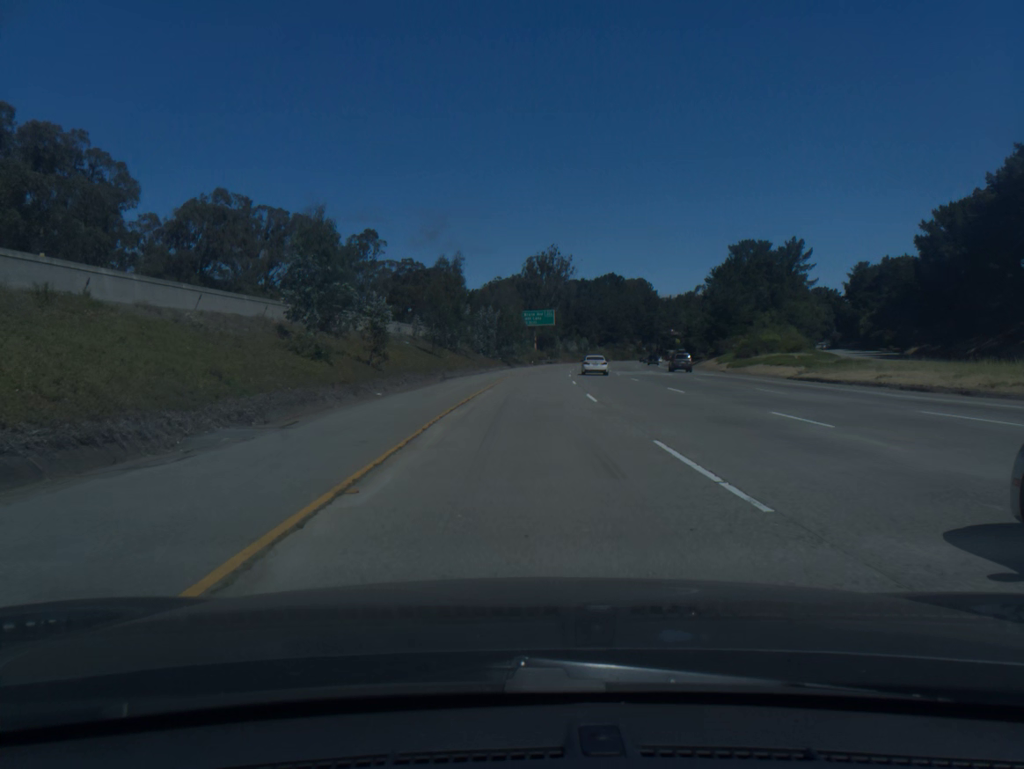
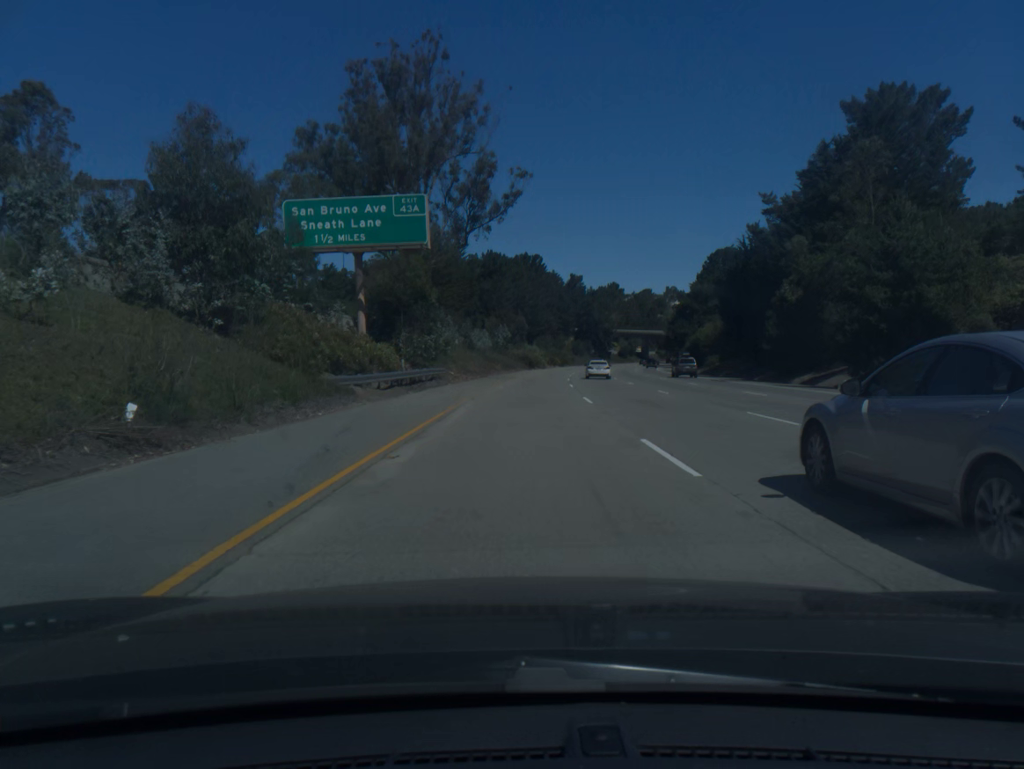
(+6.0, +101.0) m; +7°
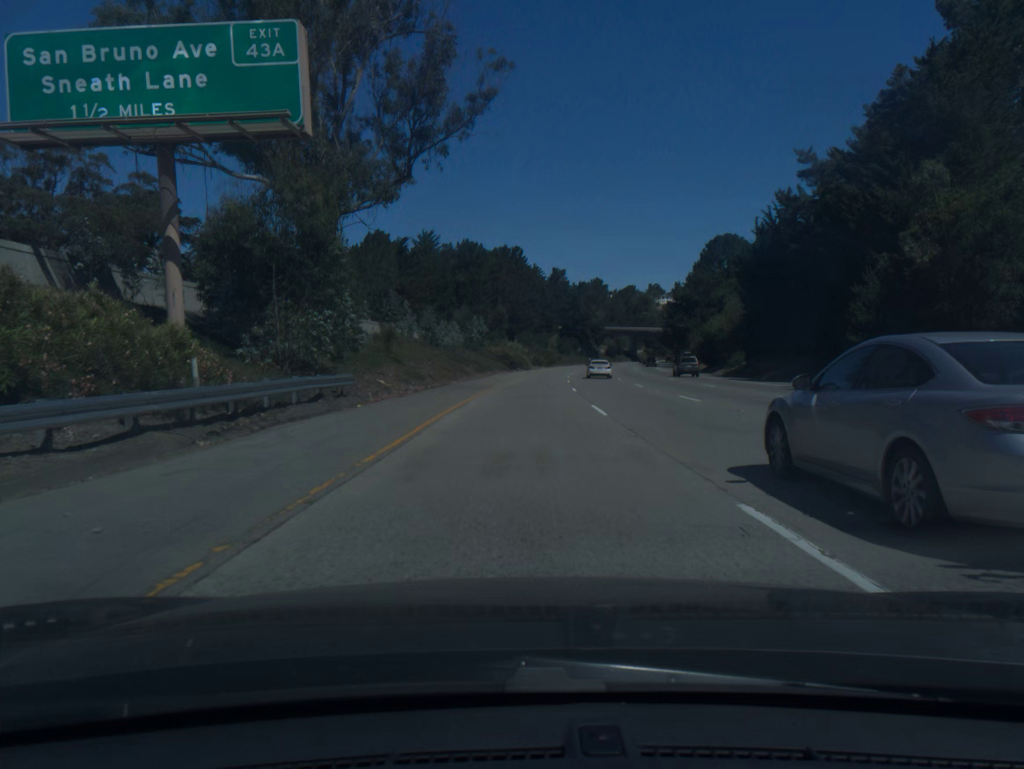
(+0.2, +20.3) m; +1°
